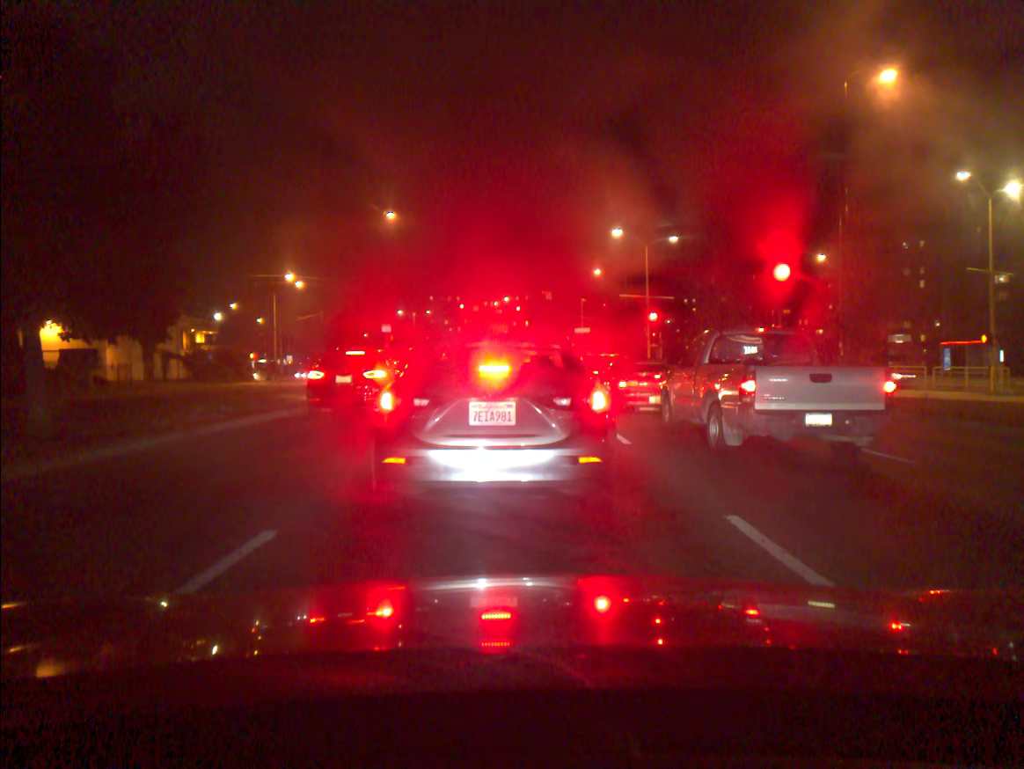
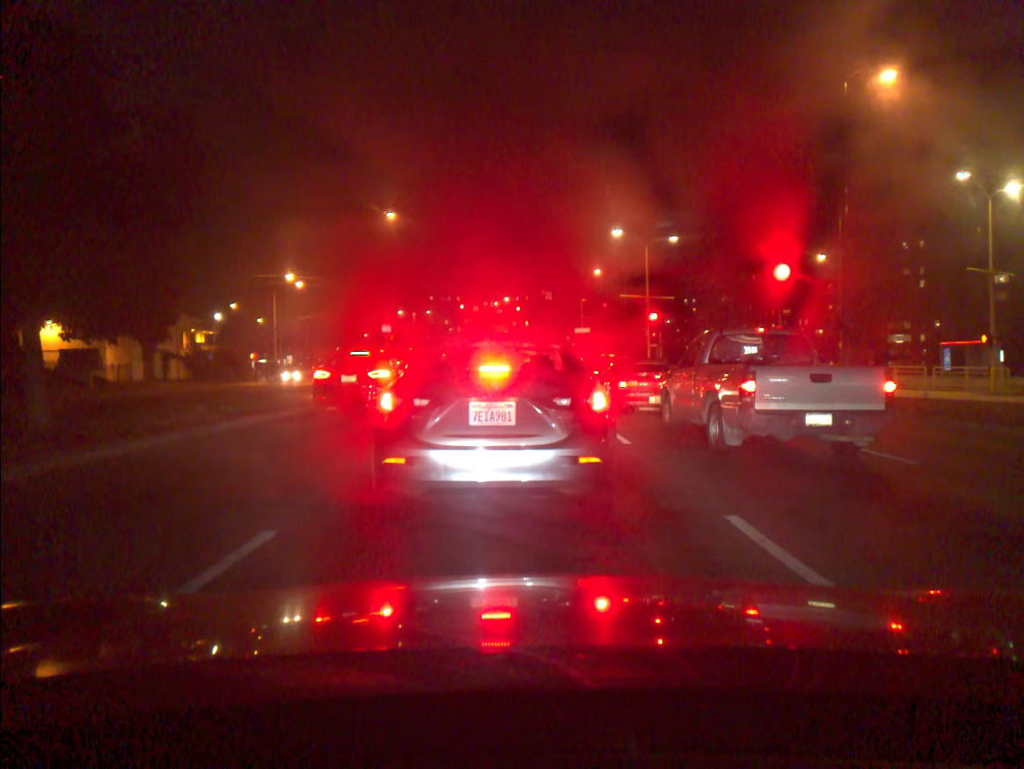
(0.0, 0.0) m; 0°
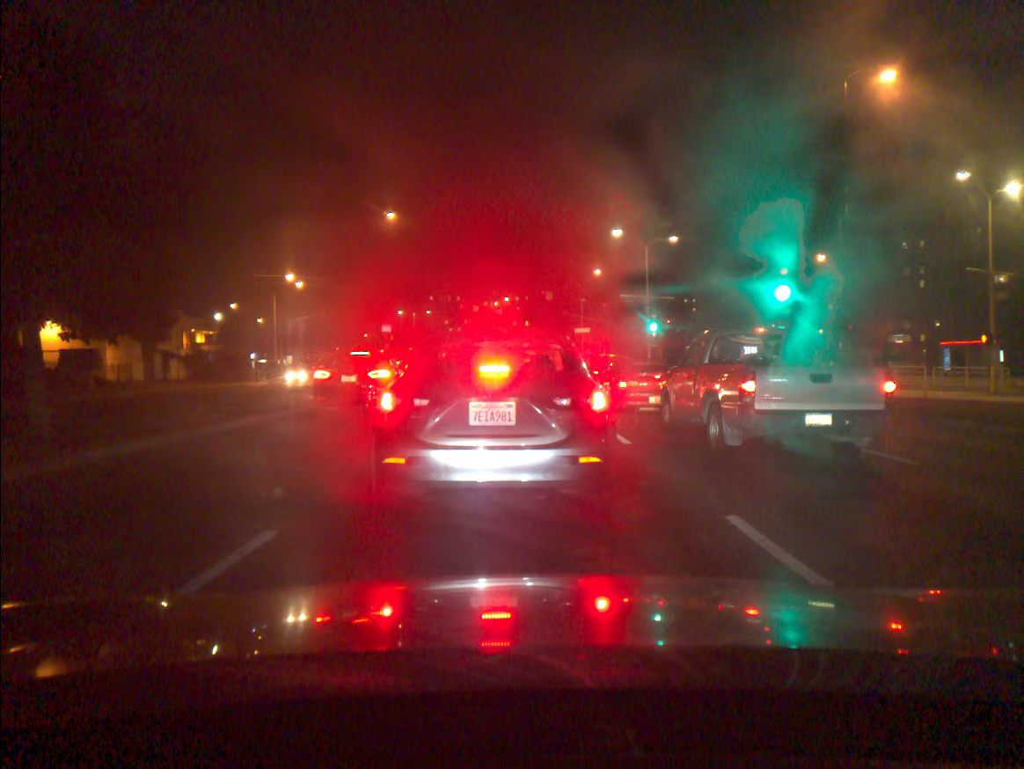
(0.0, 0.0) m; 0°
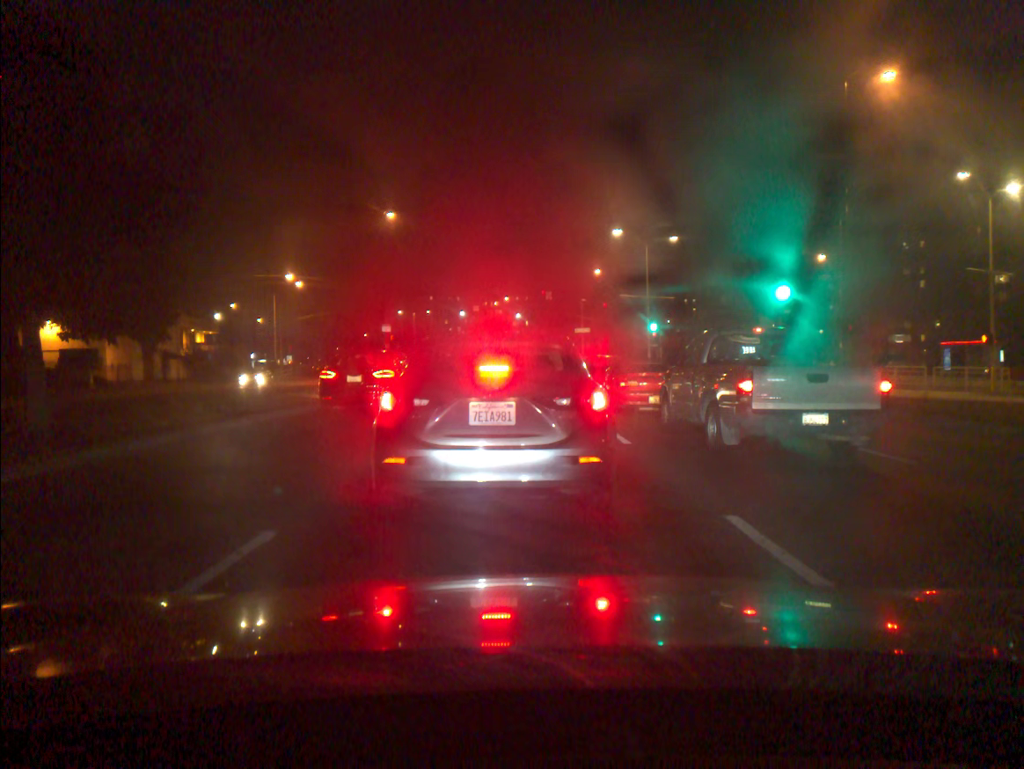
(0.0, 0.0) m; 0°
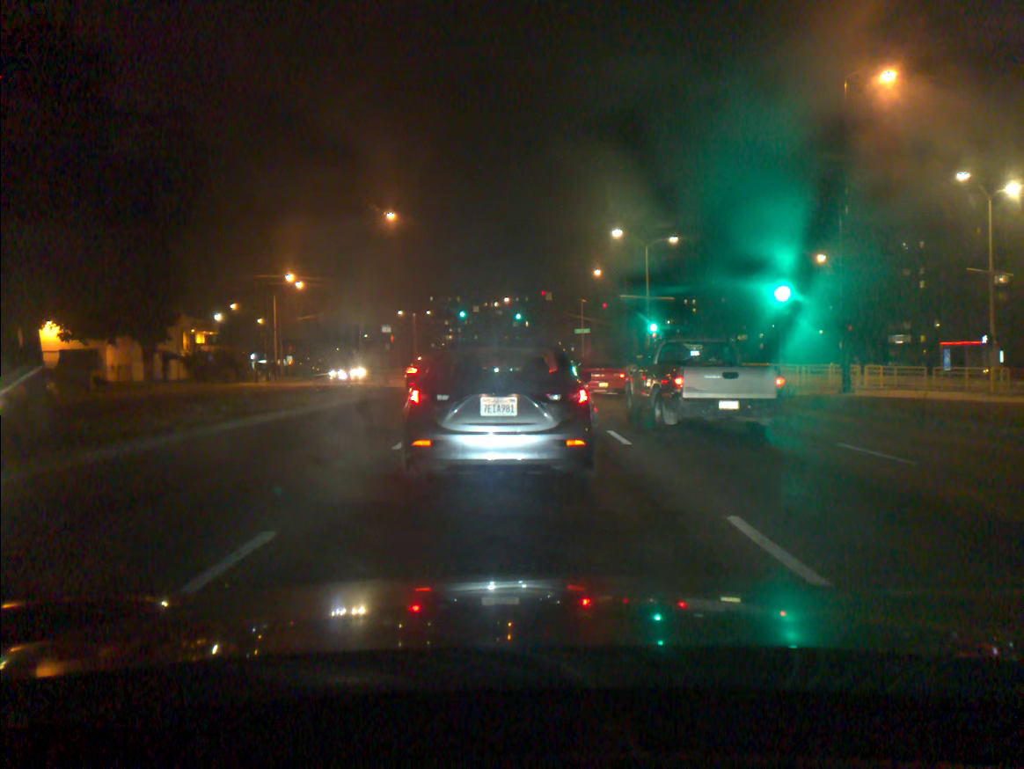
(0.0, 0.0) m; 0°
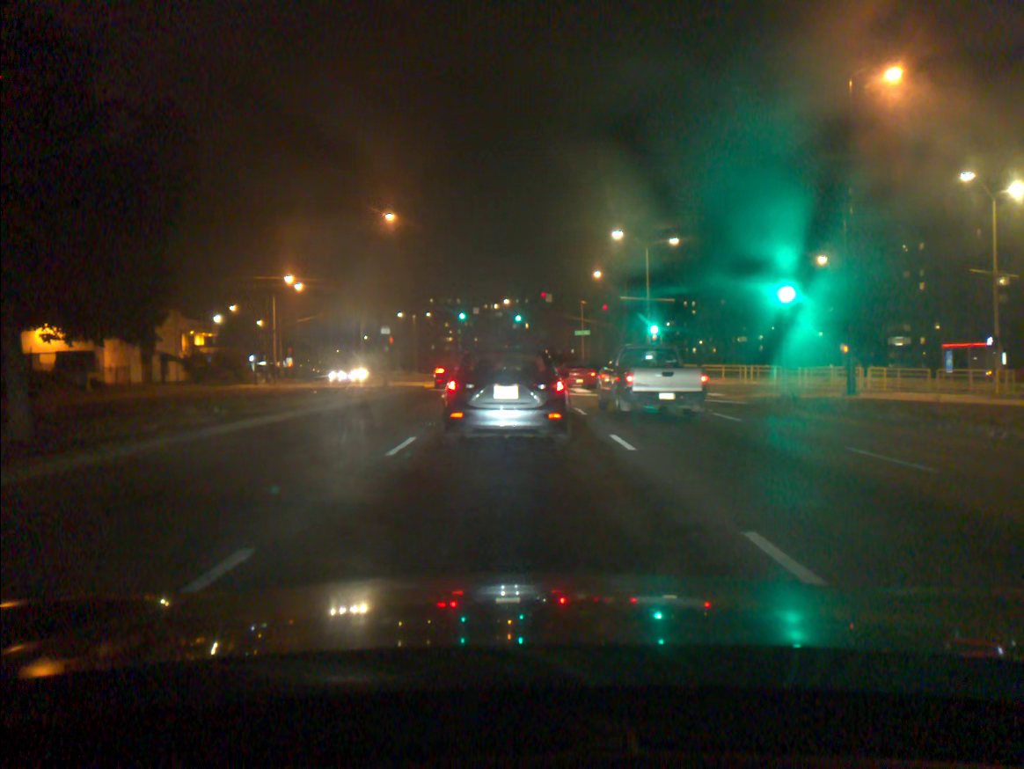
(0.0, +0.4) m; 0°
